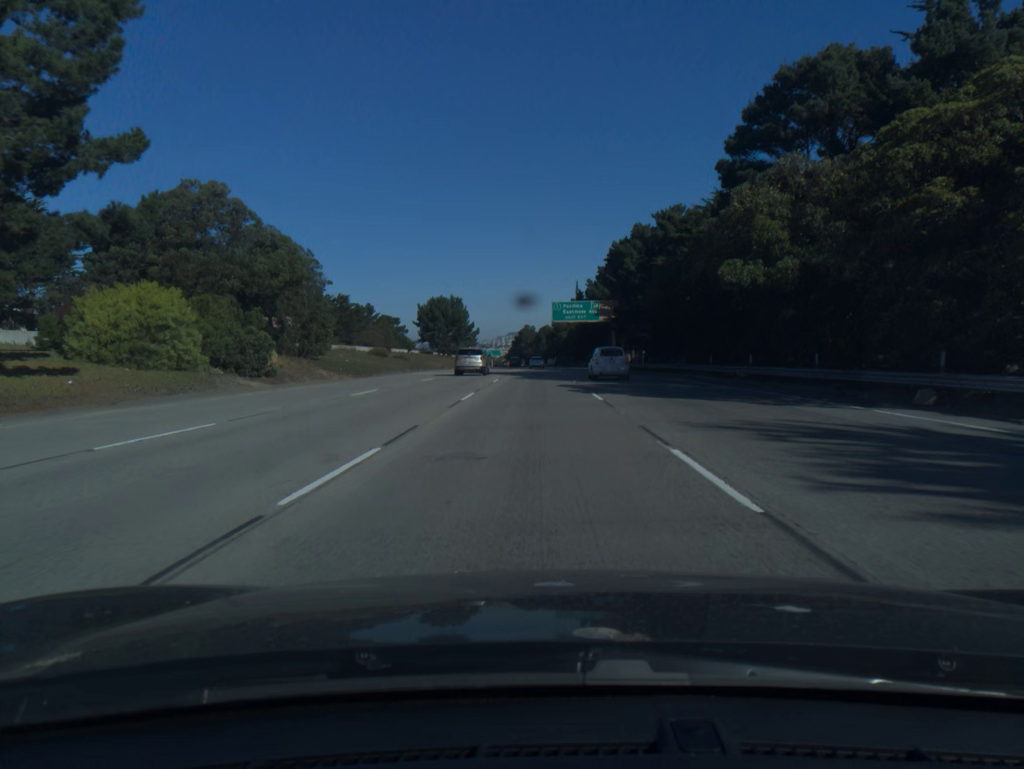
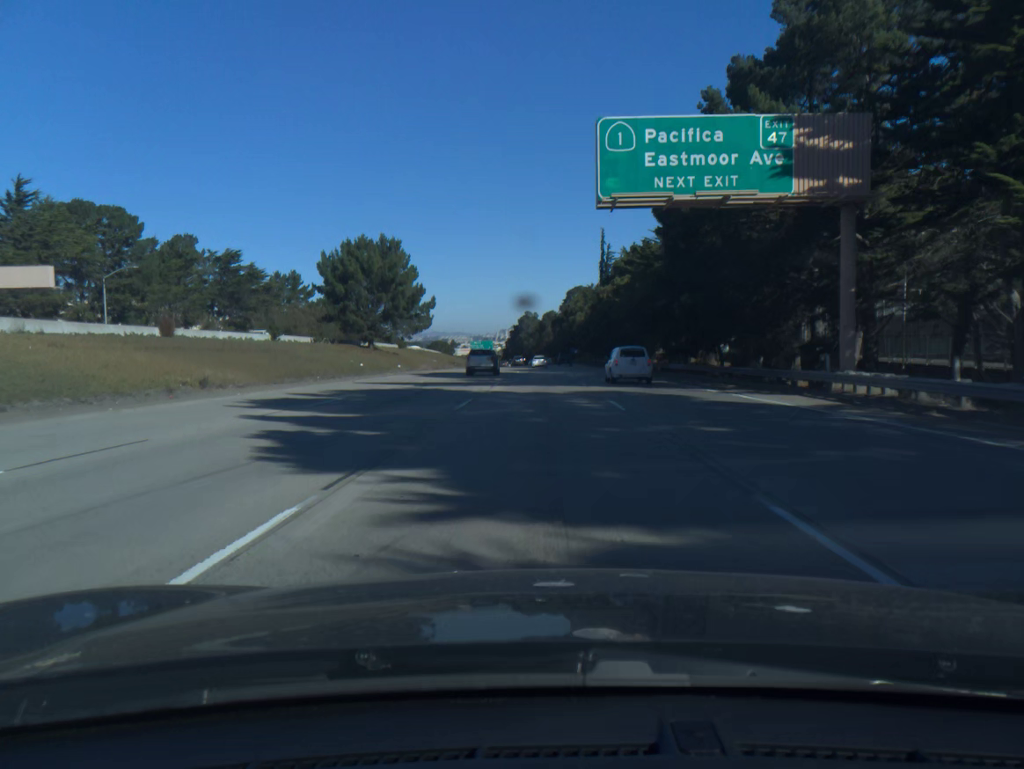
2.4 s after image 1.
(-0.3, +77.0) m; 0°
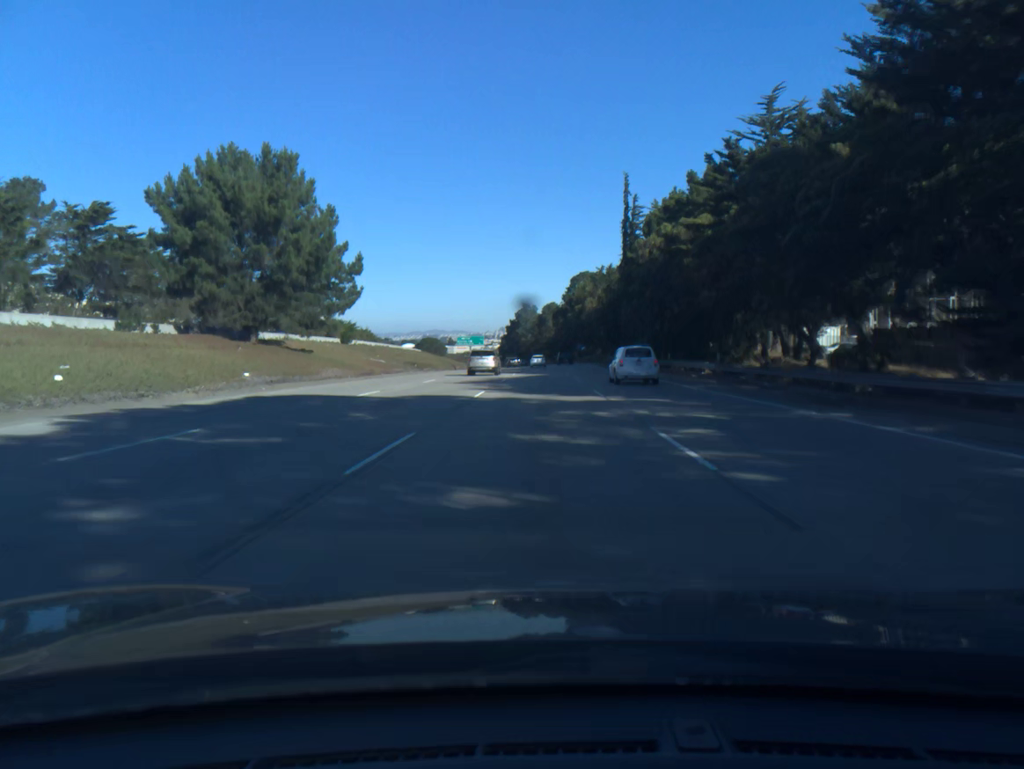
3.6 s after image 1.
(0.0, +38.4) m; 0°
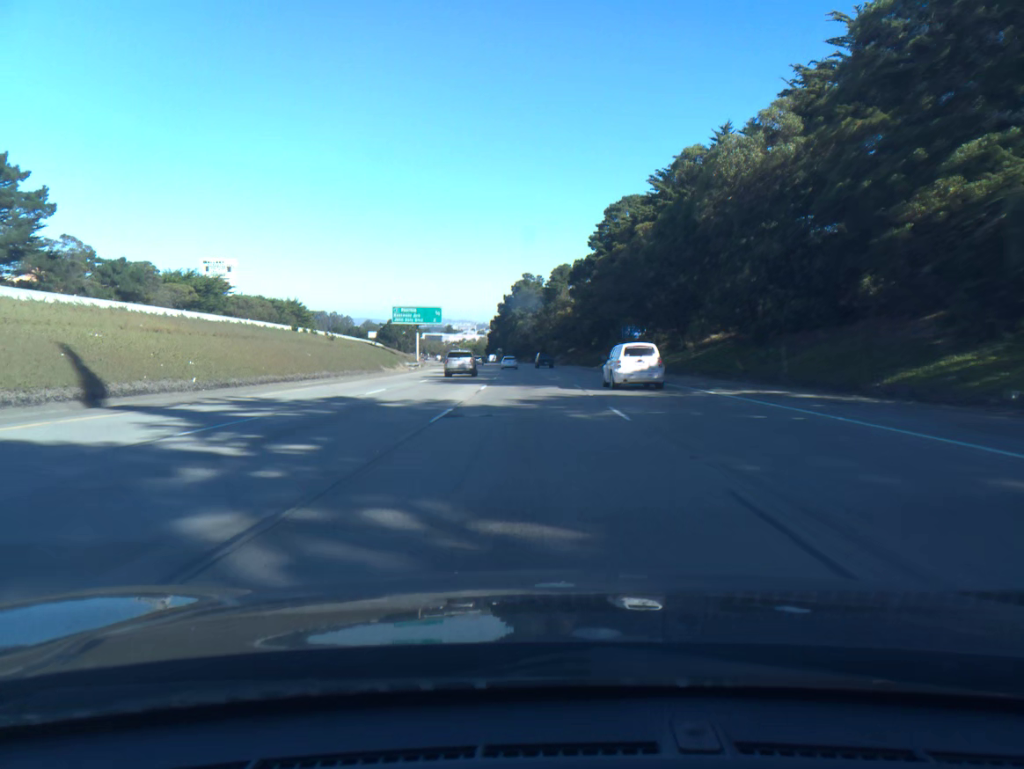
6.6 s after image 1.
(0.0, +96.0) m; 0°
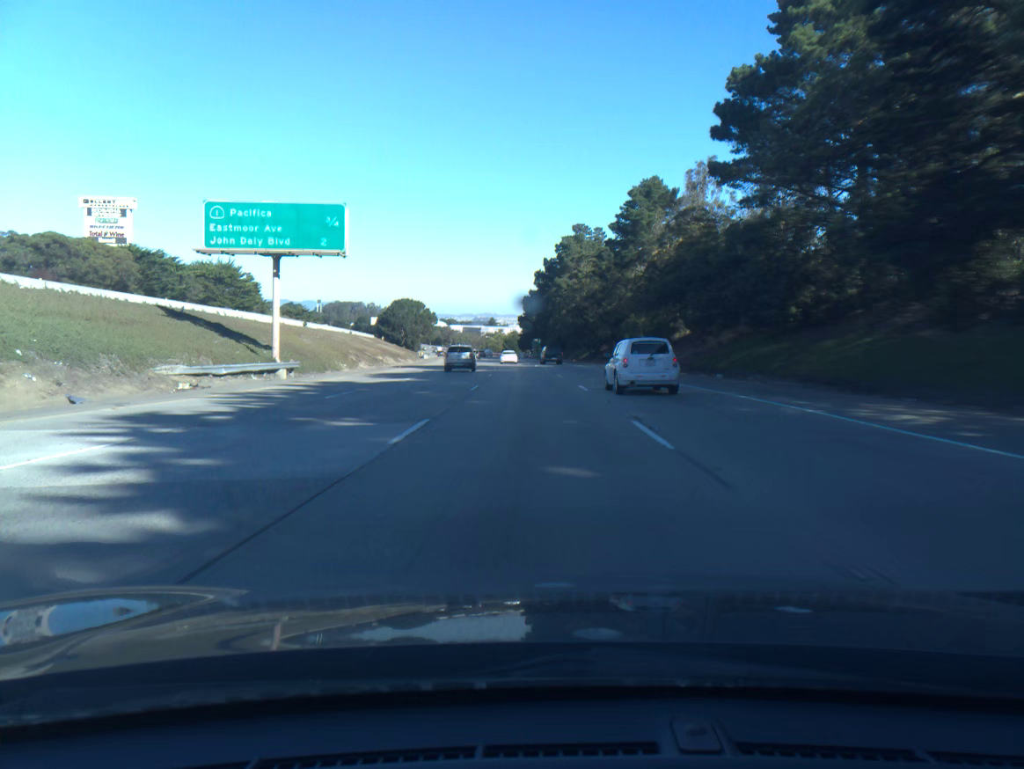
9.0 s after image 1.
(-2.1, +77.1) m; -3°
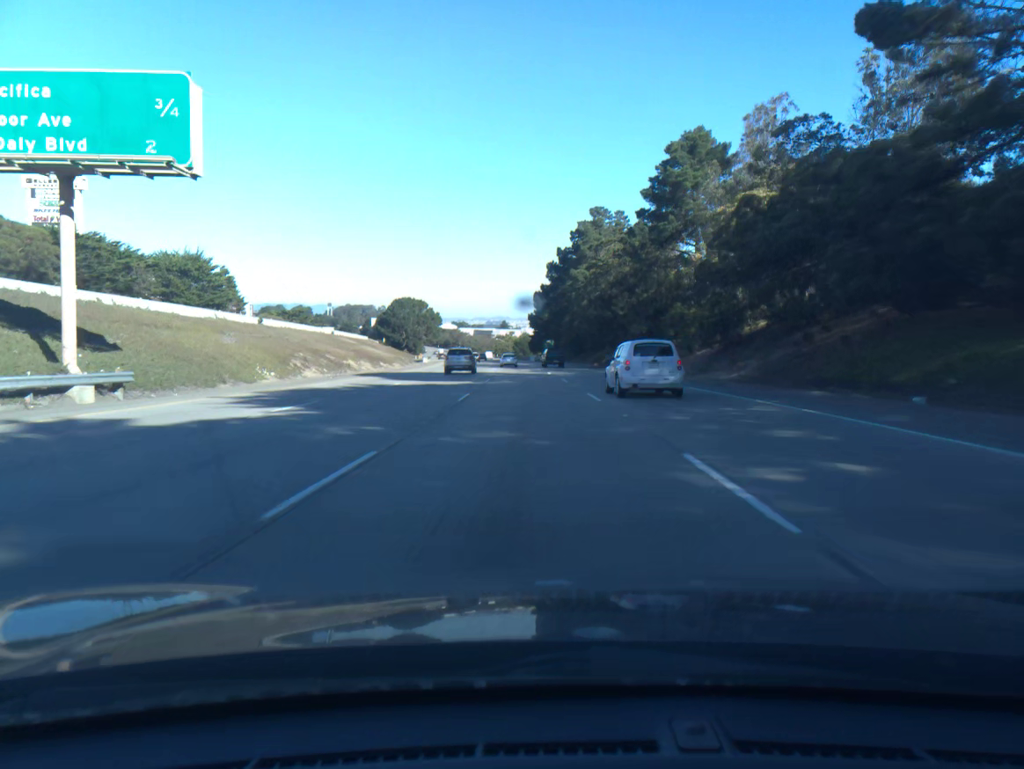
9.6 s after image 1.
(-0.1, +19.4) m; -1°
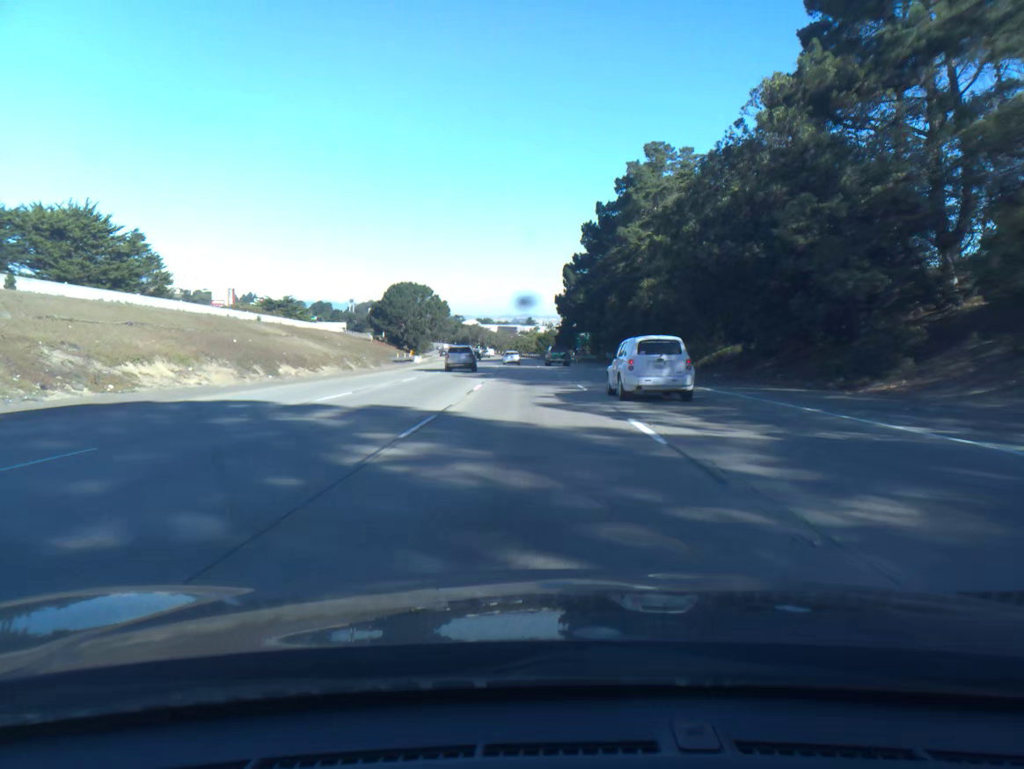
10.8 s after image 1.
(-0.6, +38.7) m; -2°
